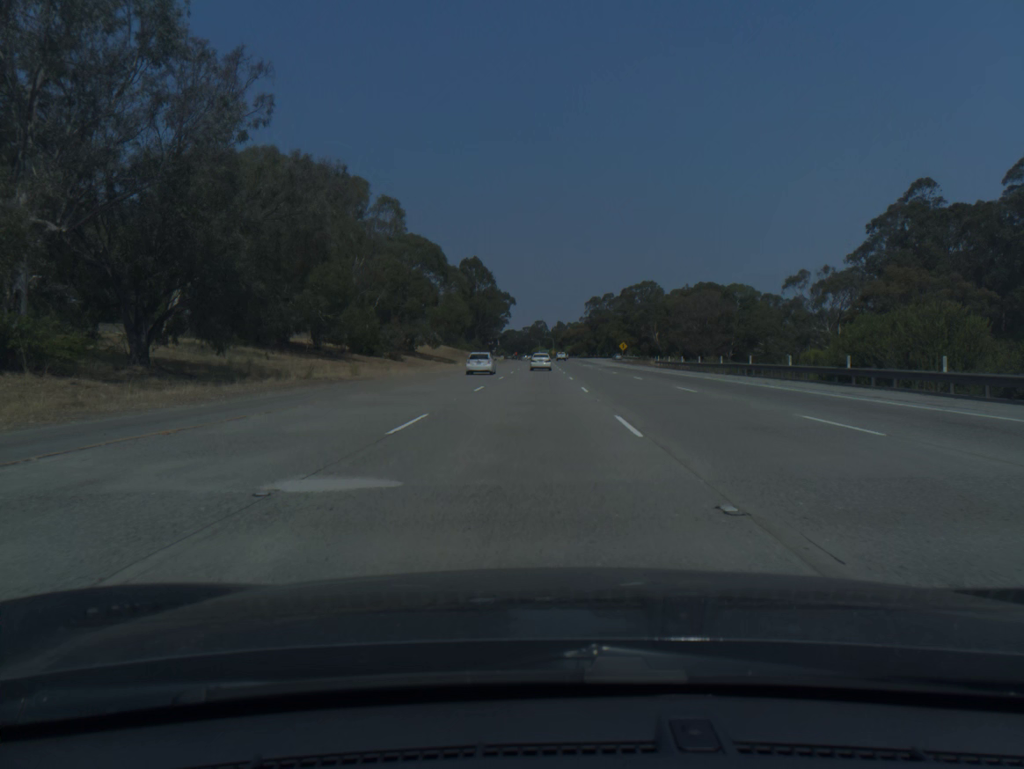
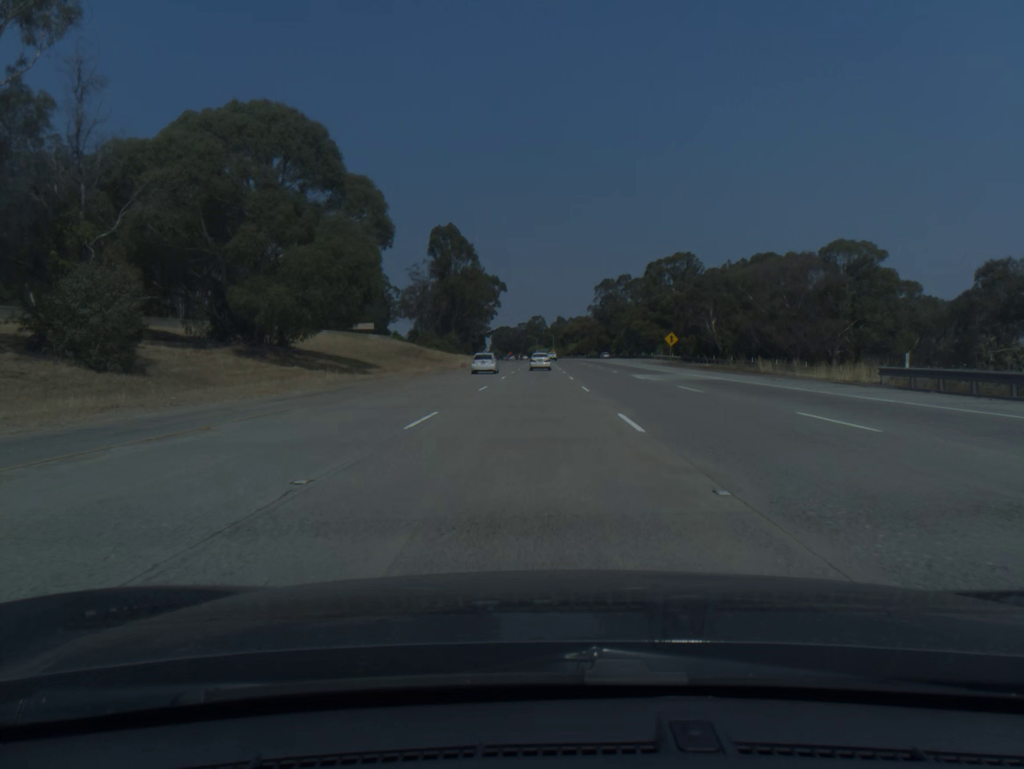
(+0.3, +58.0) m; 0°
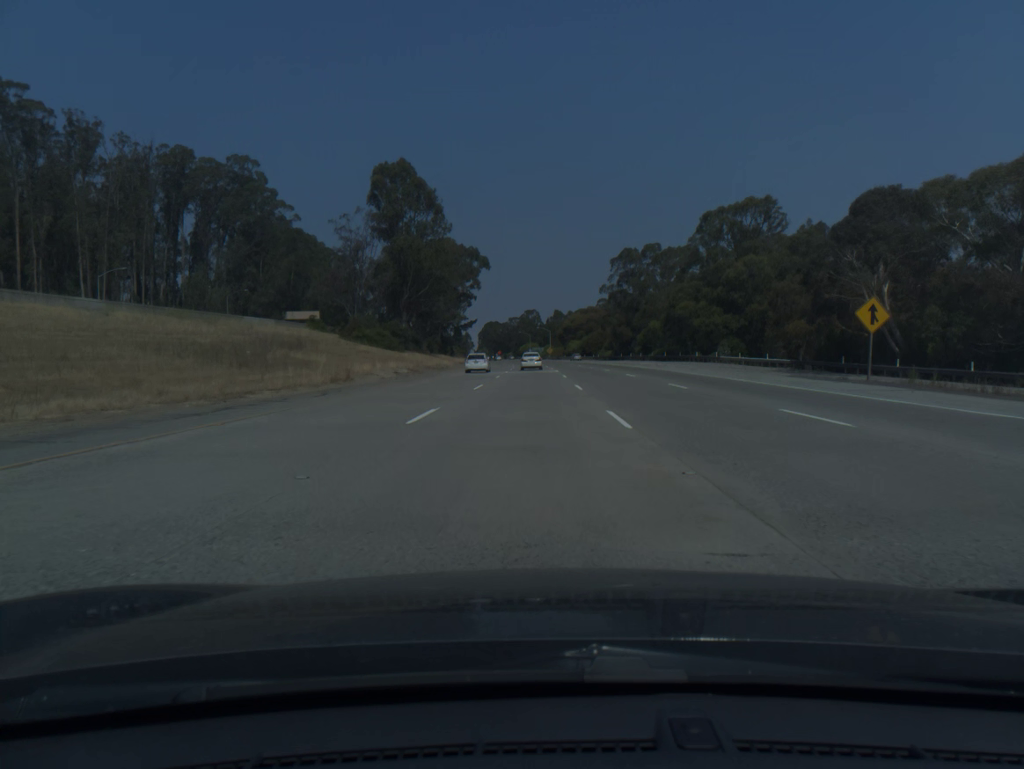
(+0.1, +57.8) m; 0°
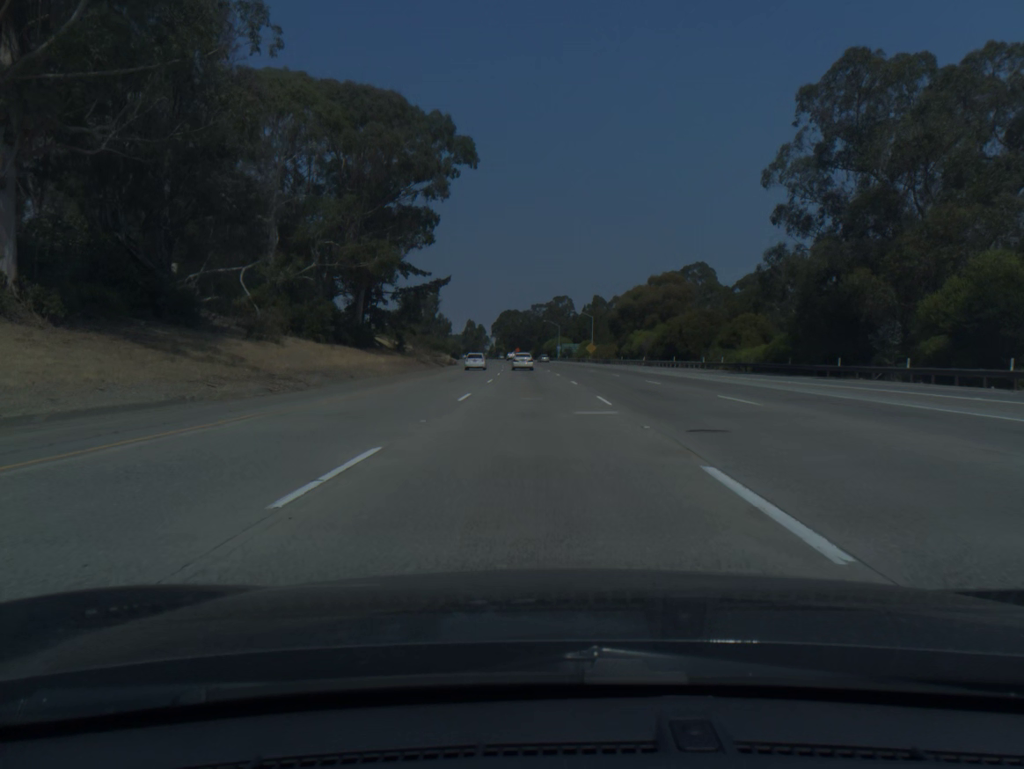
(-1.1, +95.7) m; -2°
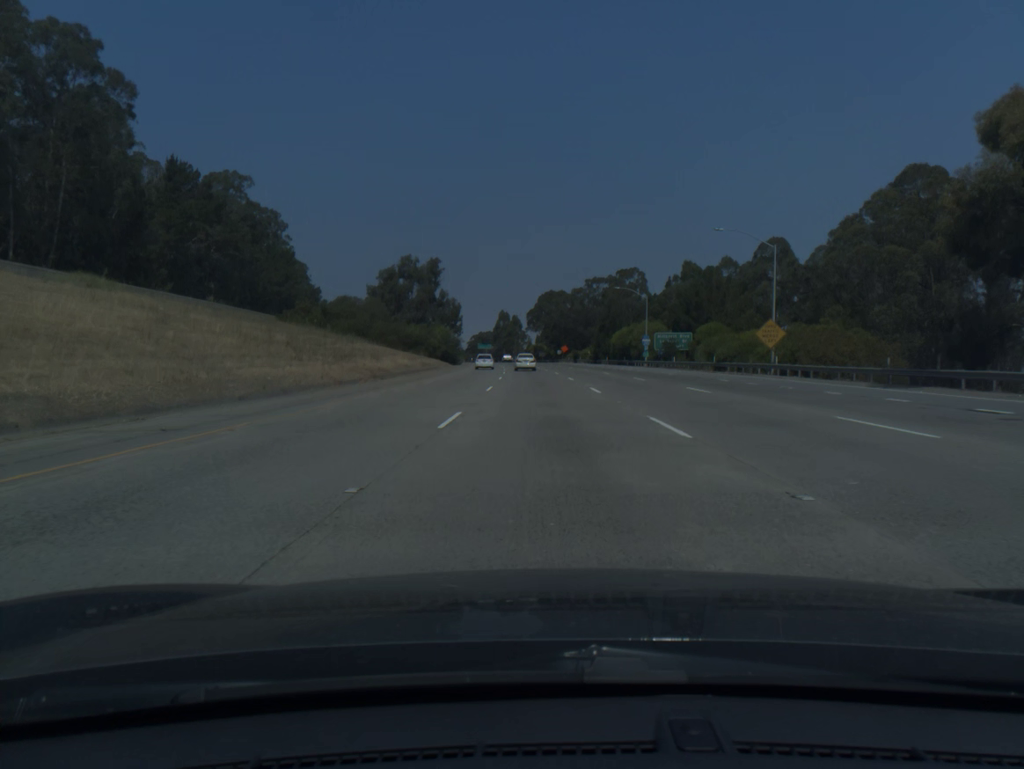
(-3.0, +95.4) m; -3°
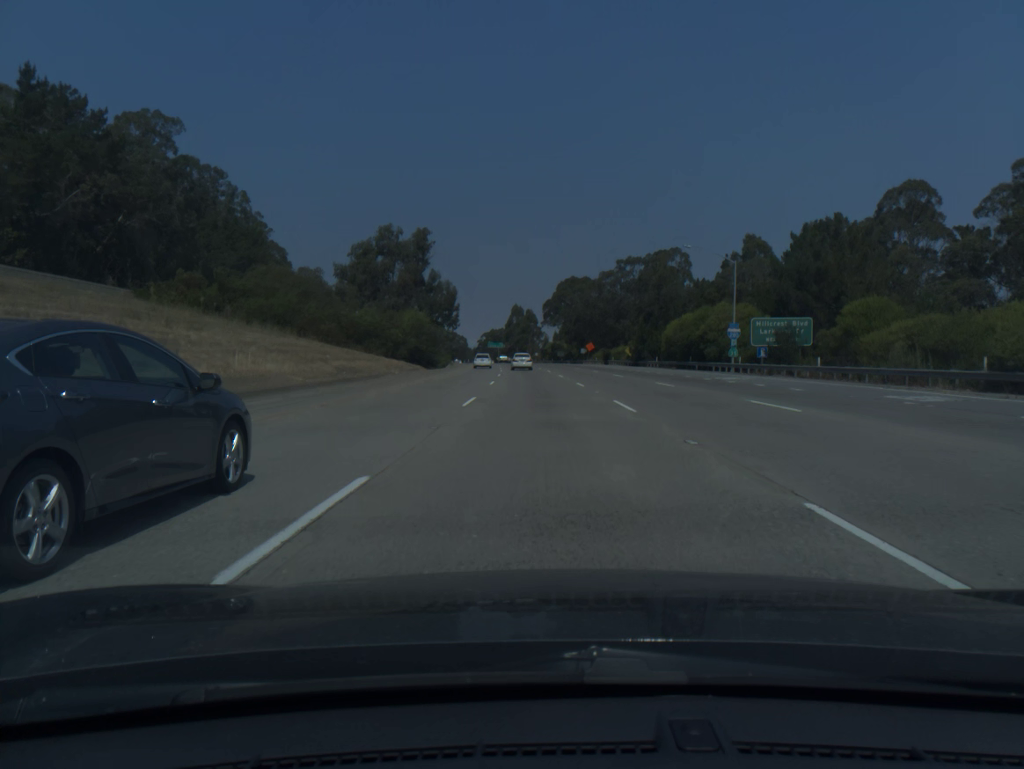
(-0.4, +38.2) m; -1°
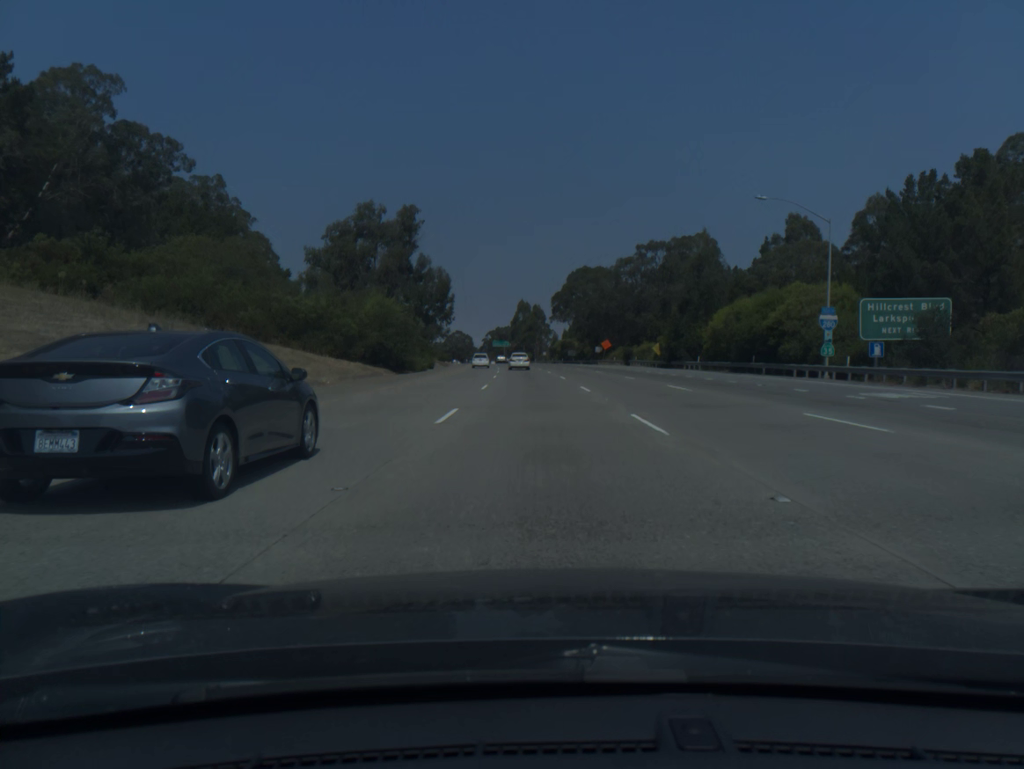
(-0.1, +19.1) m; -1°
